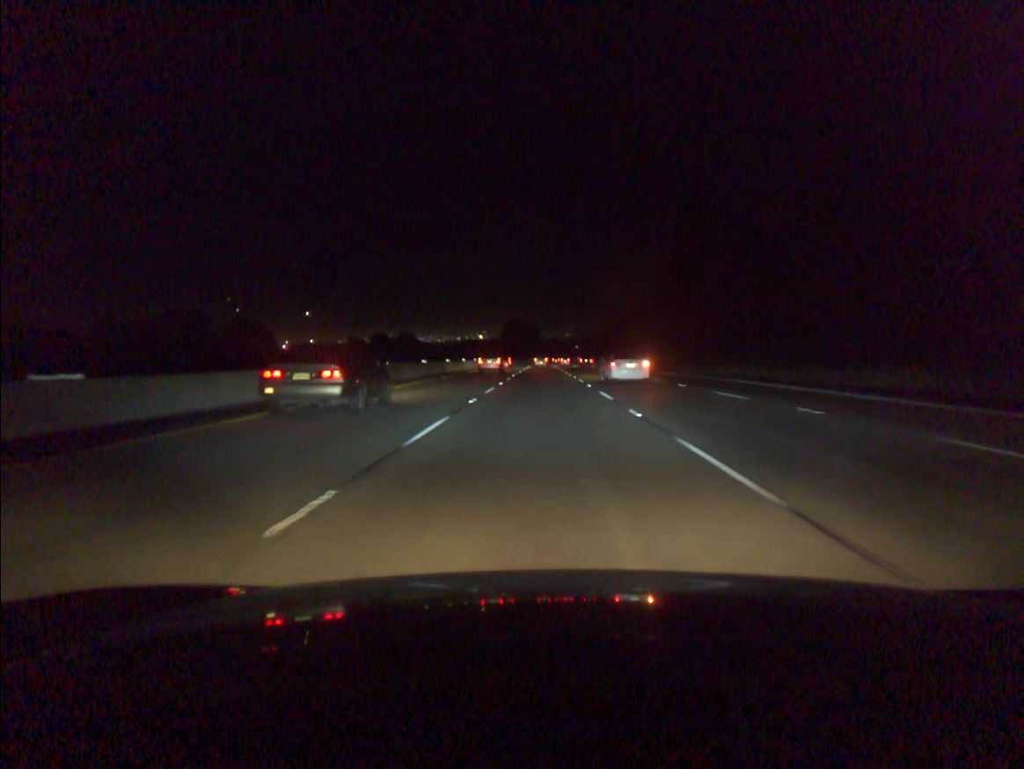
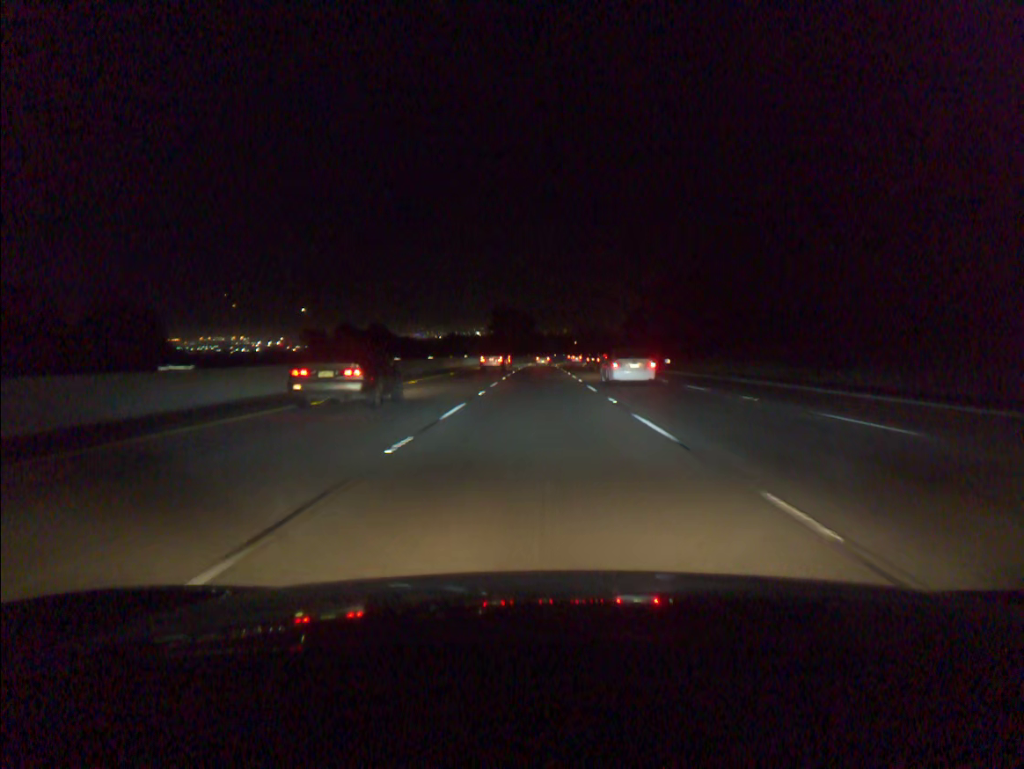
(+0.1, +39.3) m; 0°
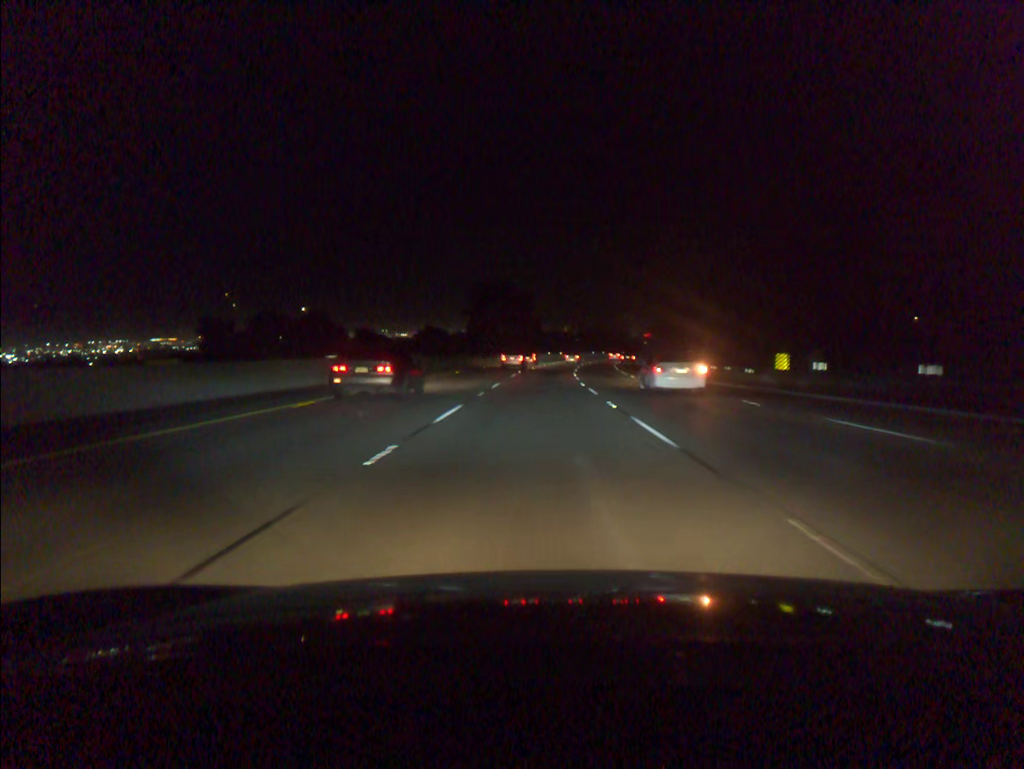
(0.0, +59.0) m; 0°
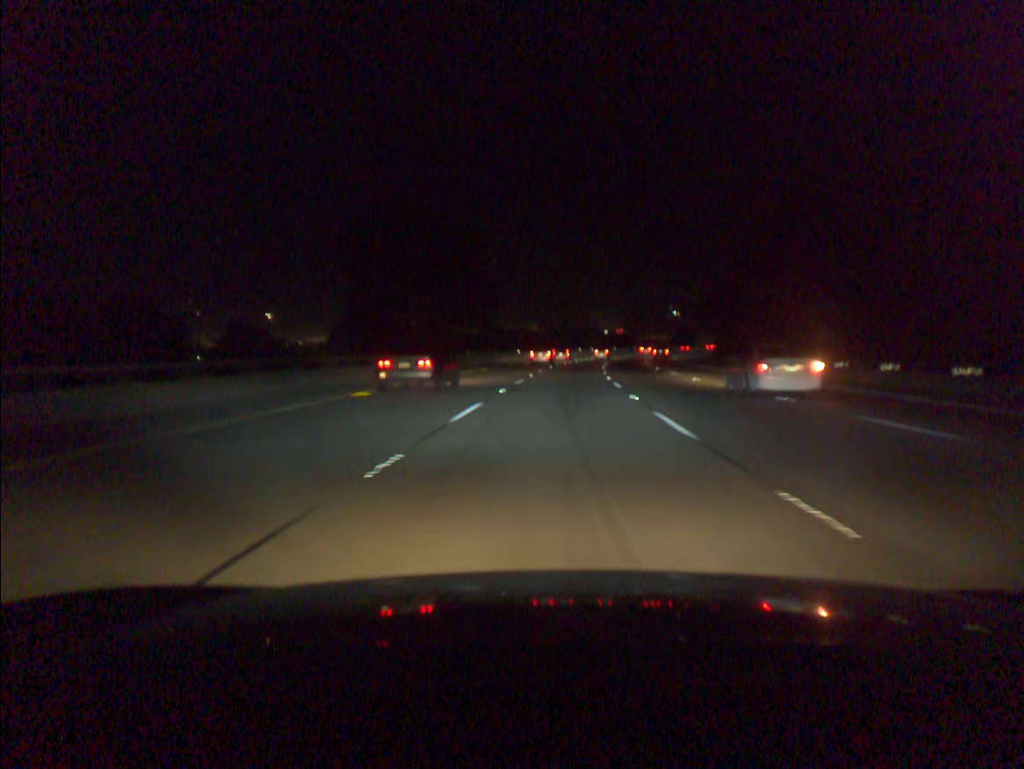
(+0.6, +59.0) m; +2°
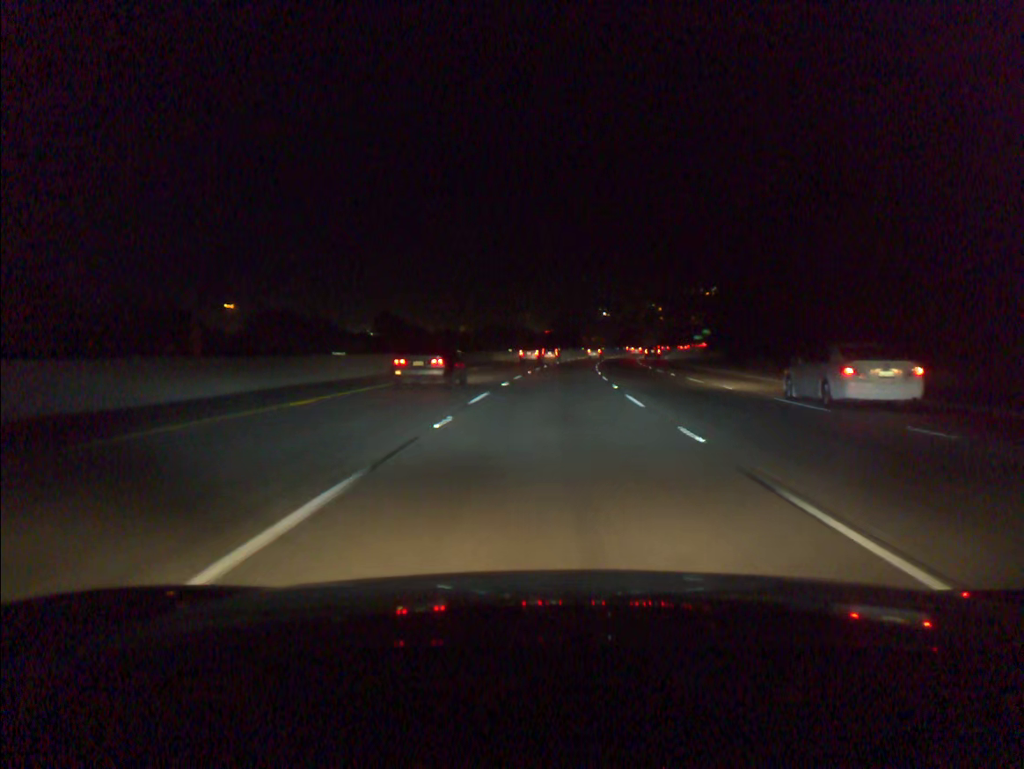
(+2.7, +58.8) m; +5°
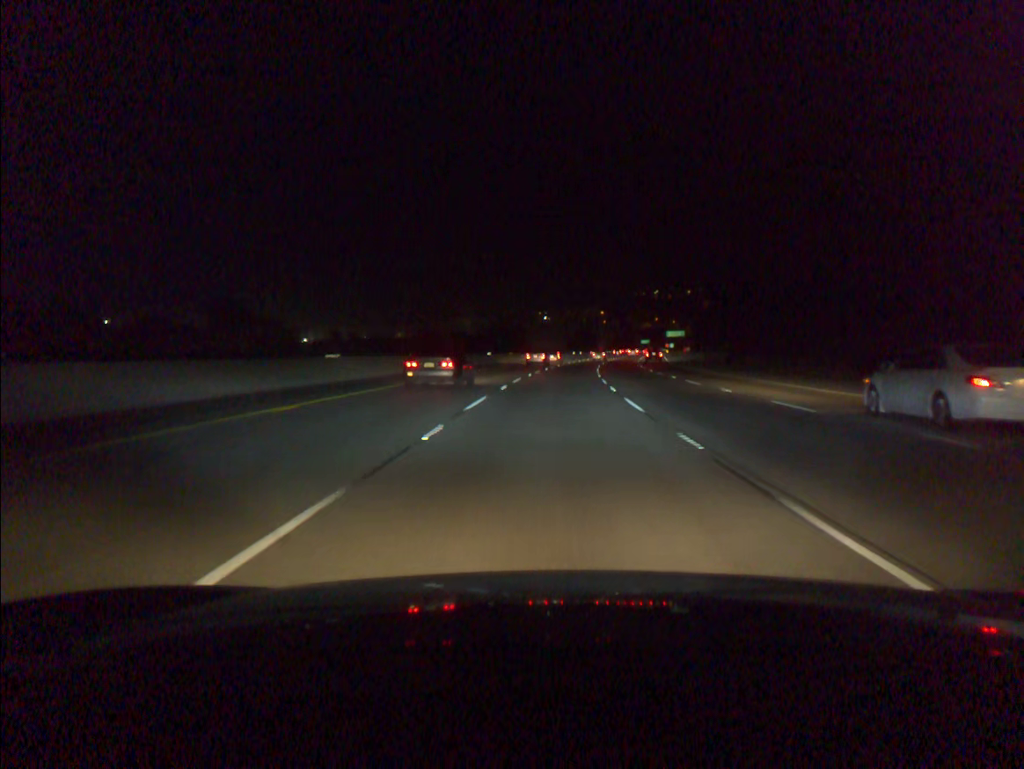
(+2.4, +58.8) m; +5°
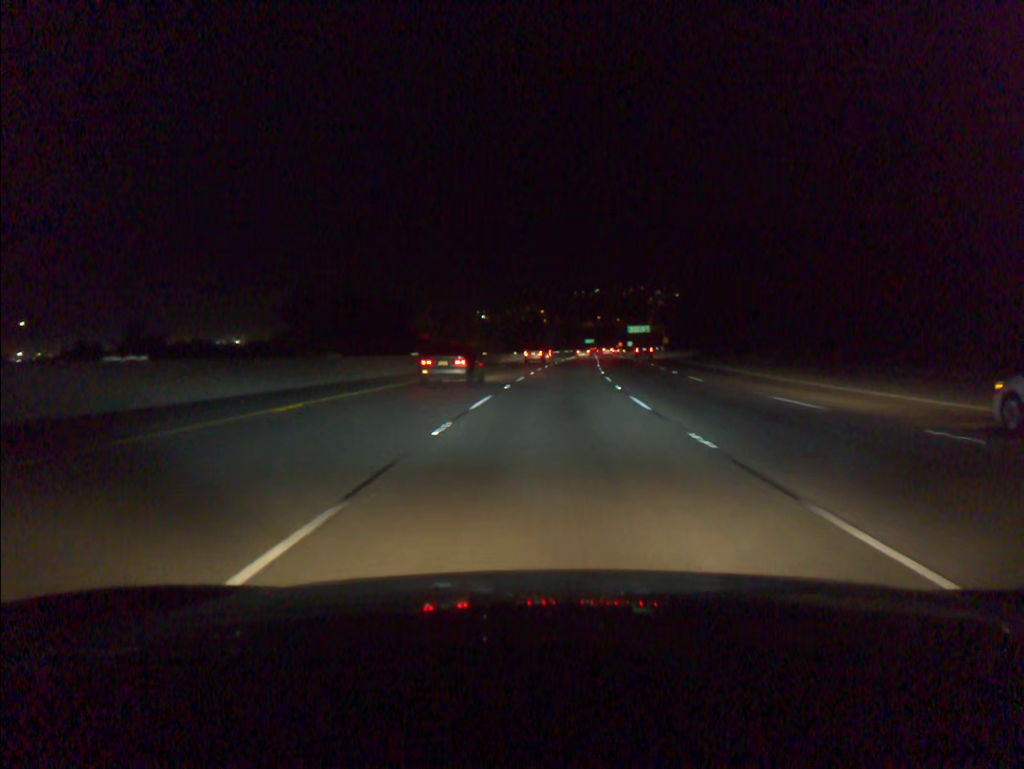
(+2.2, +58.9) m; +4°
